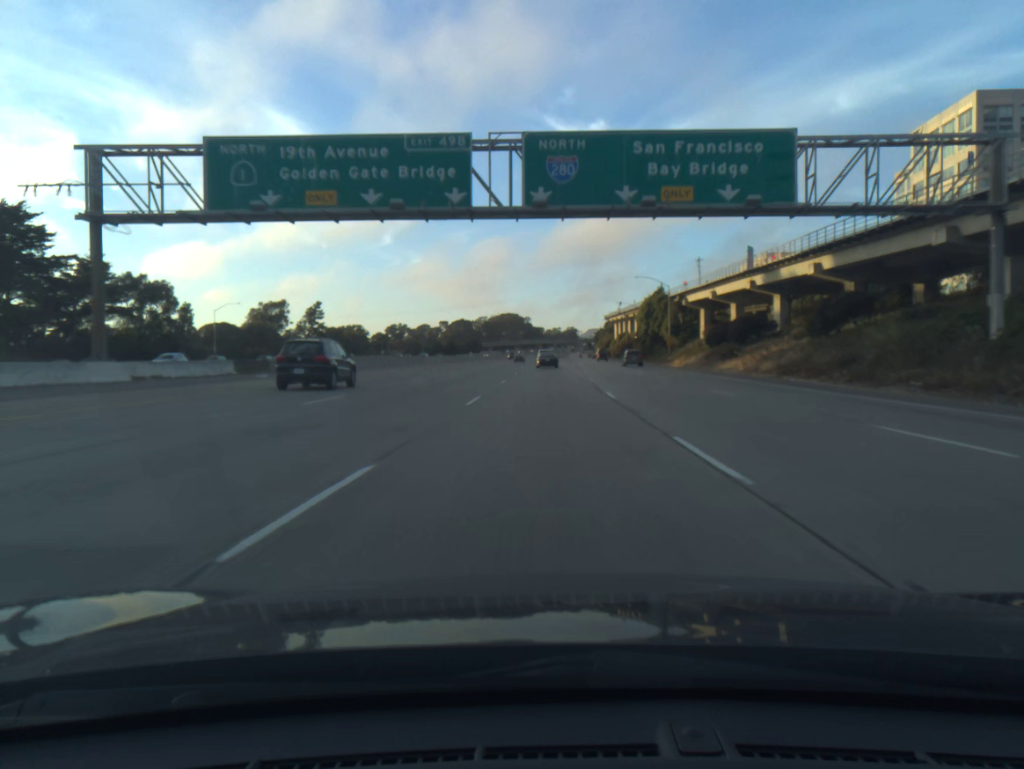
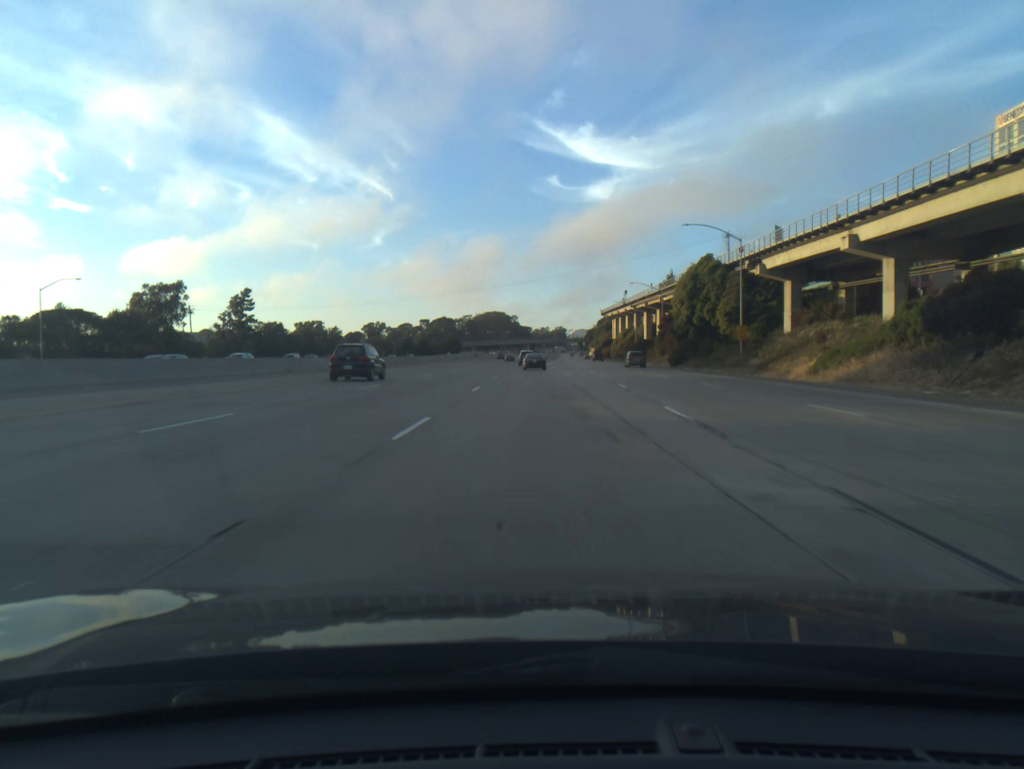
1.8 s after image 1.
(+0.4, +50.7) m; +1°
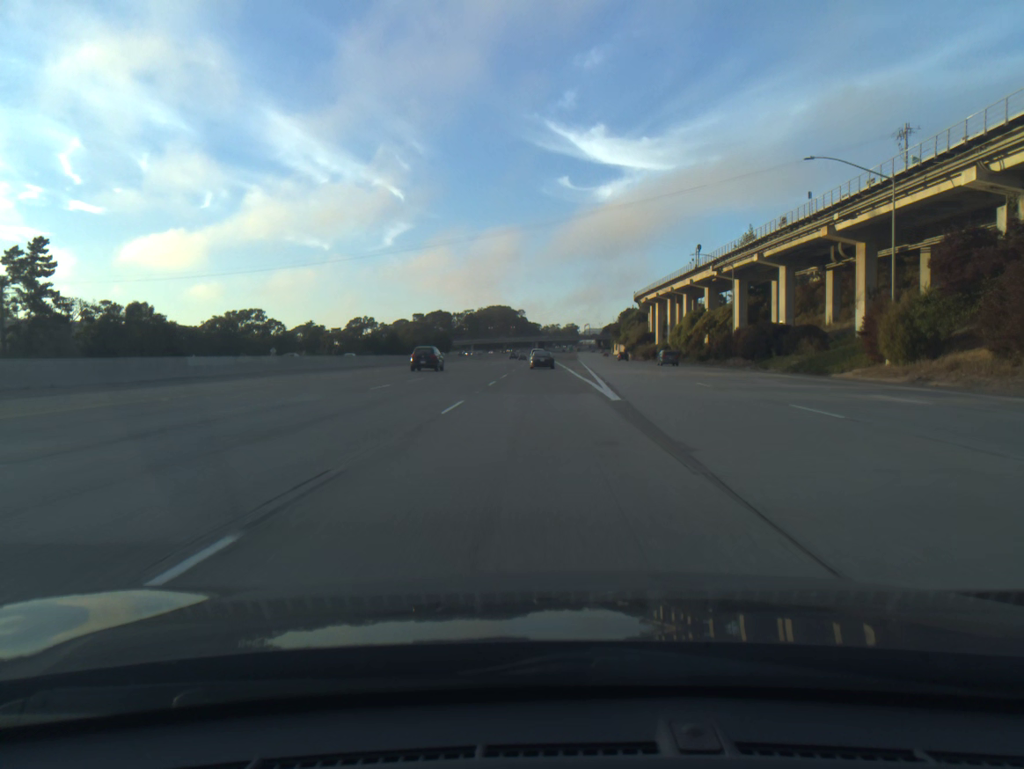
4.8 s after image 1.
(-0.8, +81.2) m; -1°
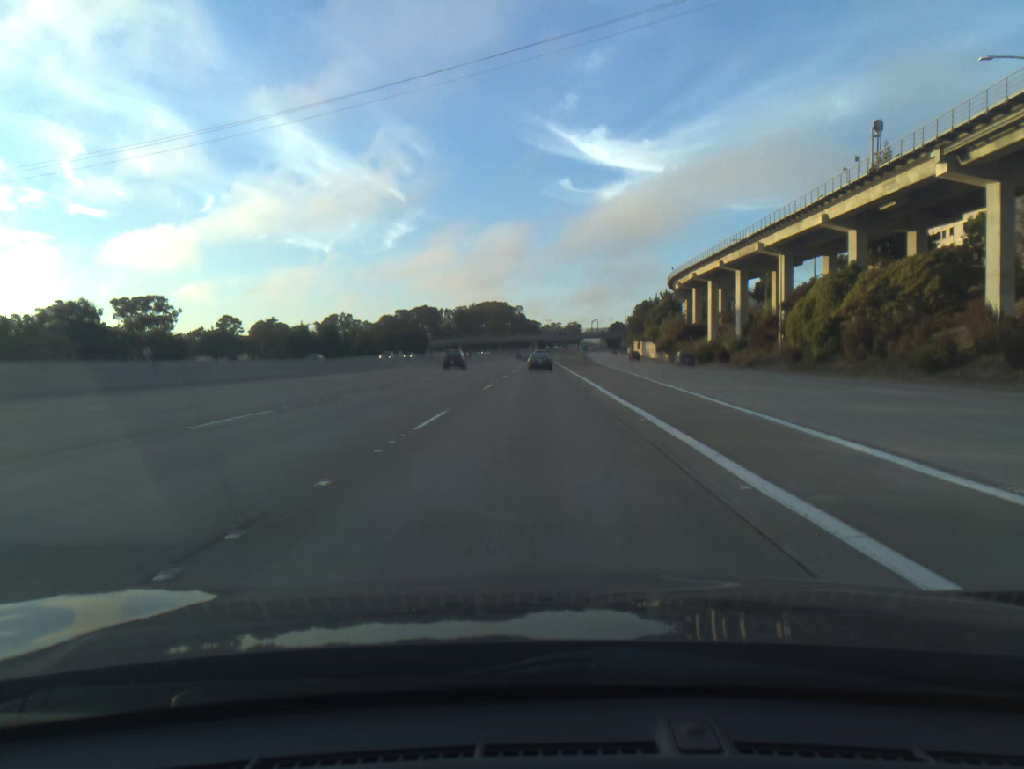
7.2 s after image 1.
(+0.1, +63.6) m; 0°
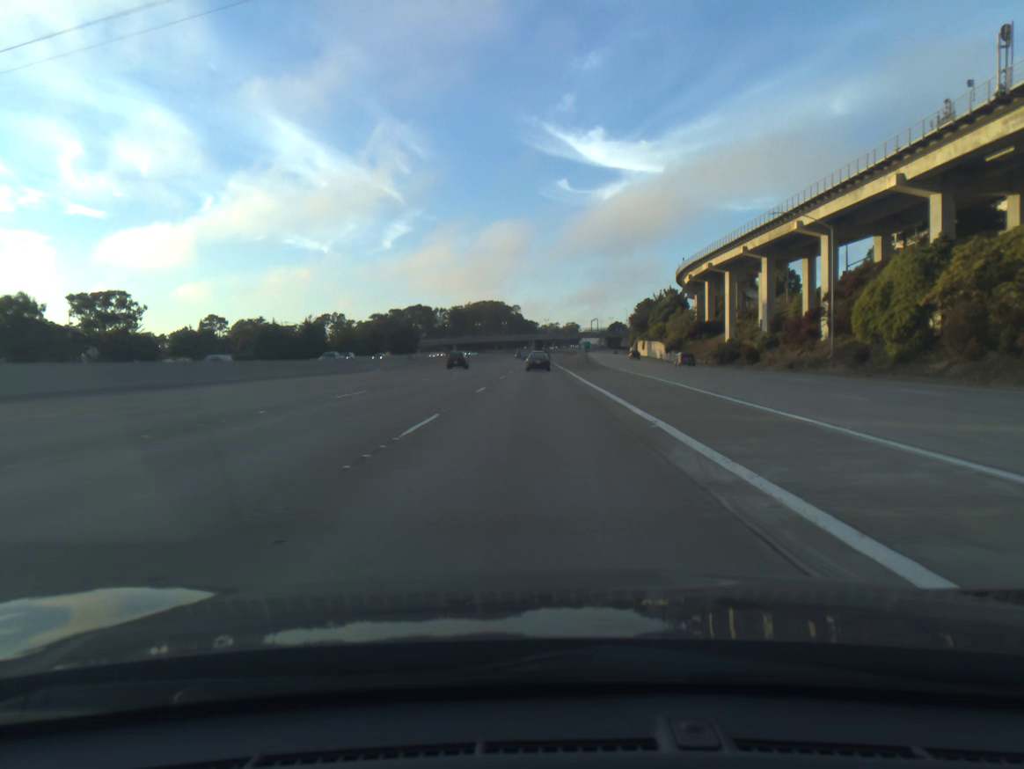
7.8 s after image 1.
(0.0, +15.8) m; 0°
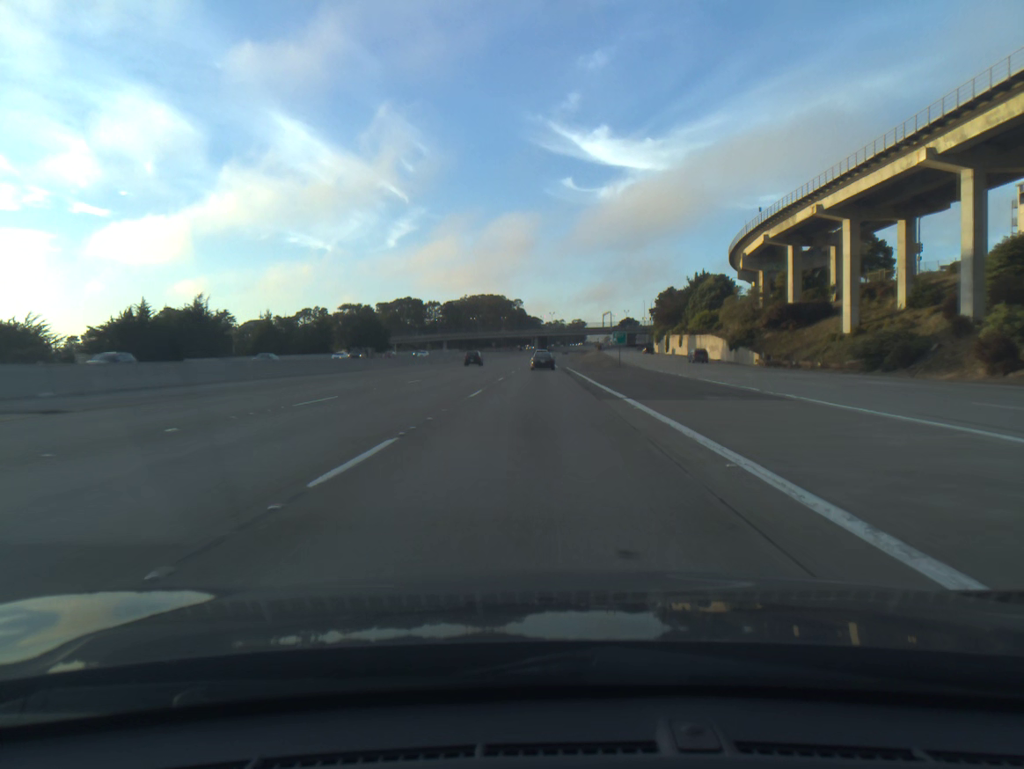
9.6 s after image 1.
(-0.1, +47.6) m; 0°
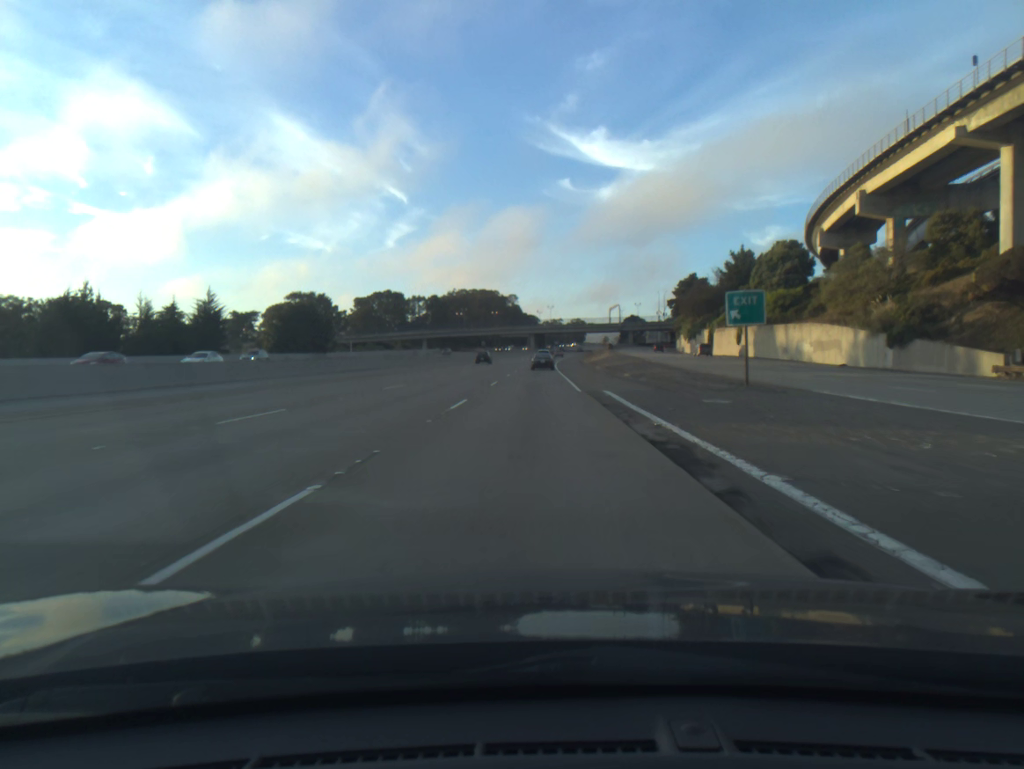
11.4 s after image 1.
(+0.1, +47.9) m; 0°
